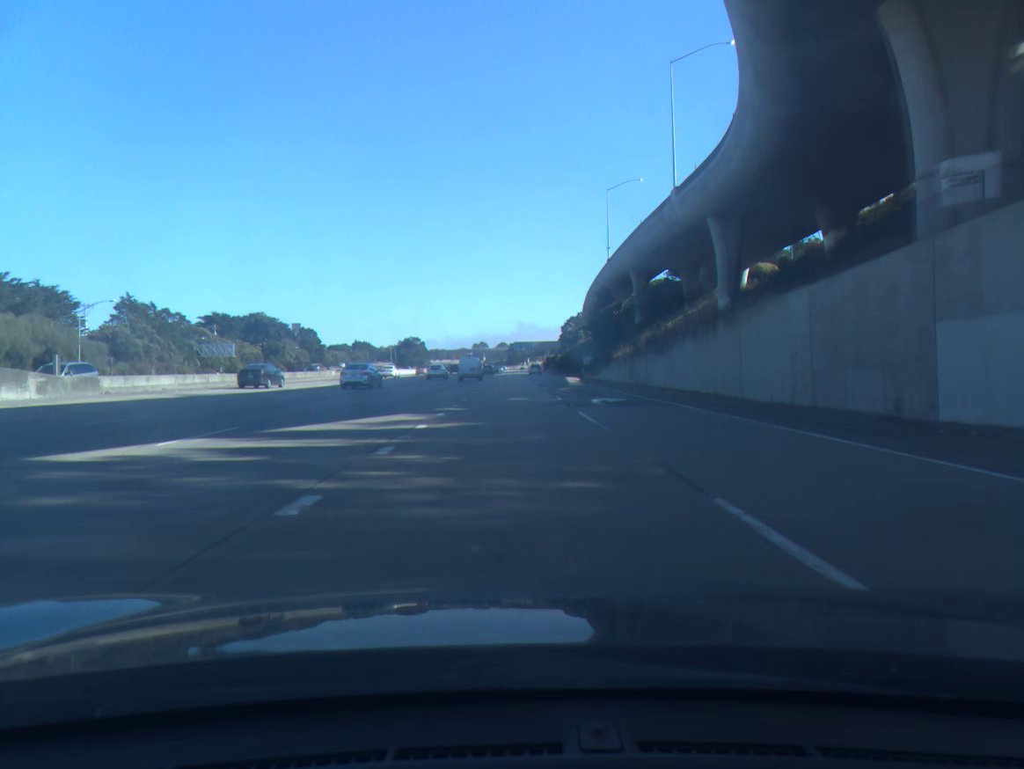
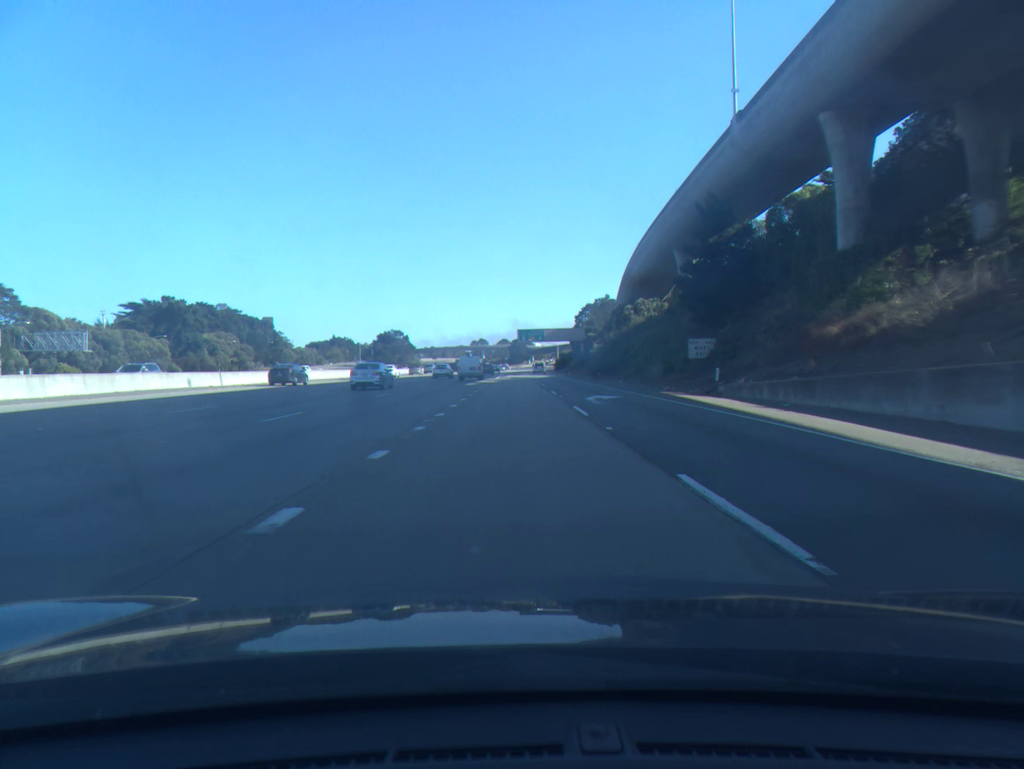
(-0.3, +68.1) m; 0°
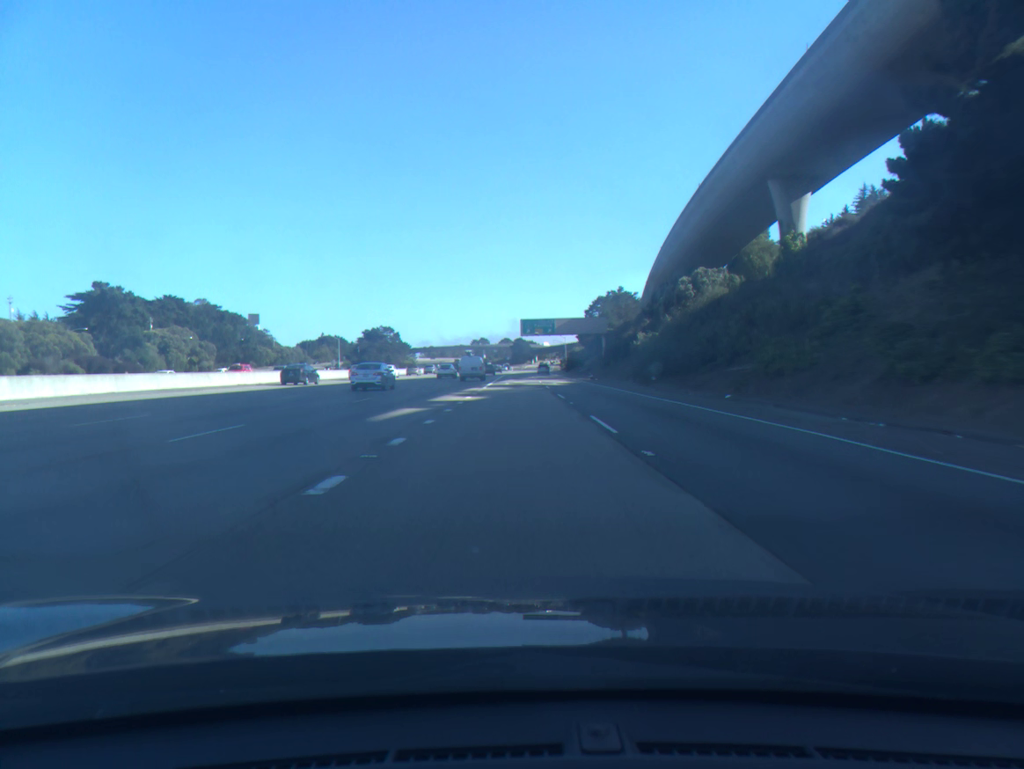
(0.0, +34.0) m; 0°
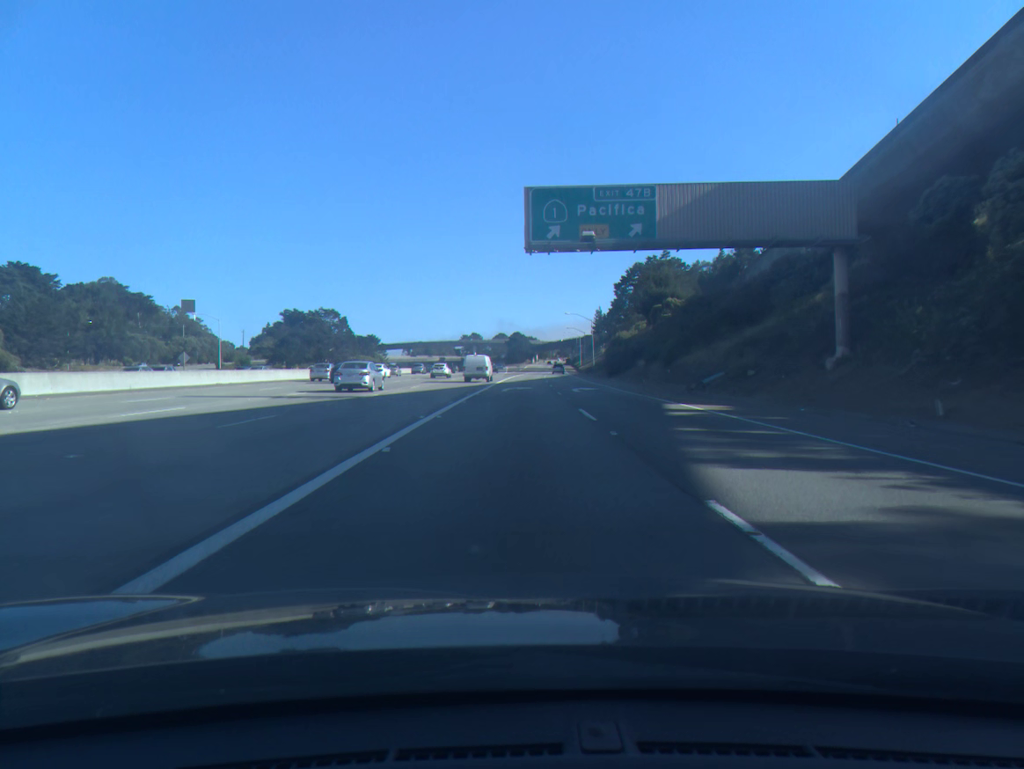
(+0.1, +84.9) m; 0°
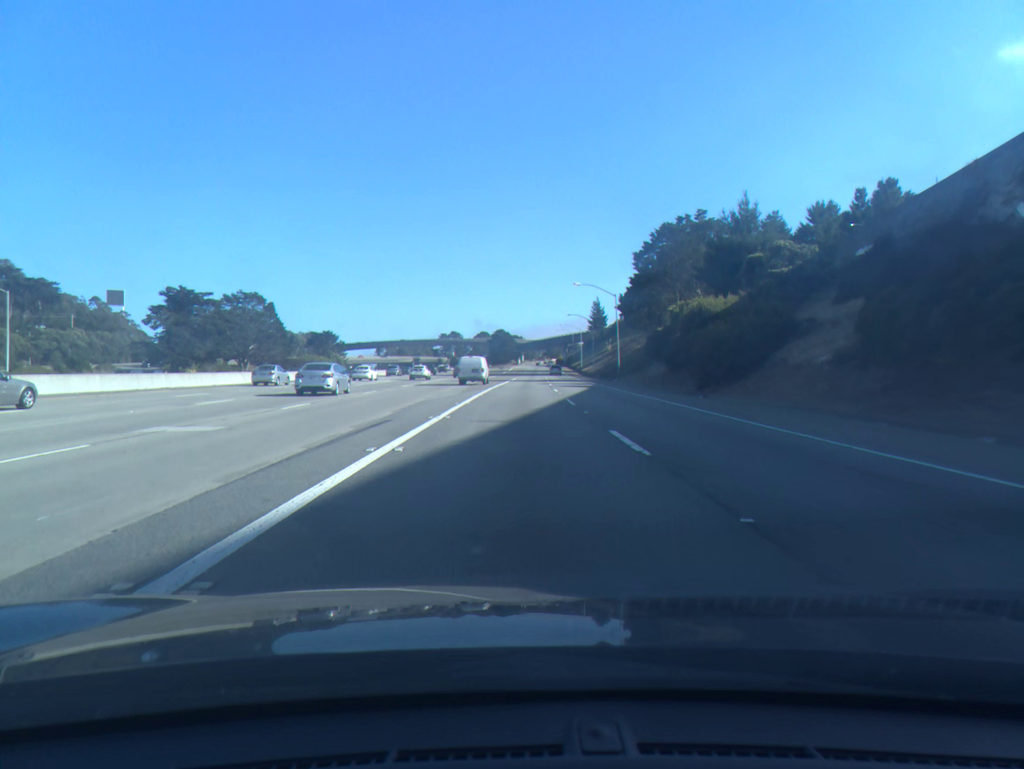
(+0.4, +50.9) m; +1°
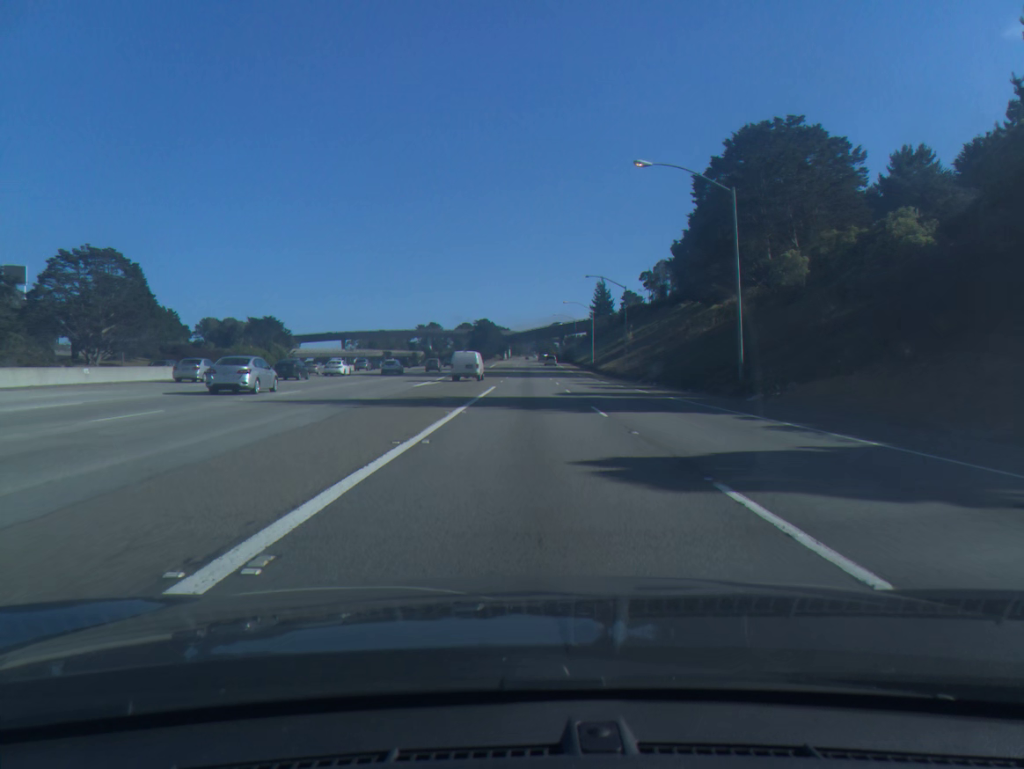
(+0.4, +50.9) m; +1°
